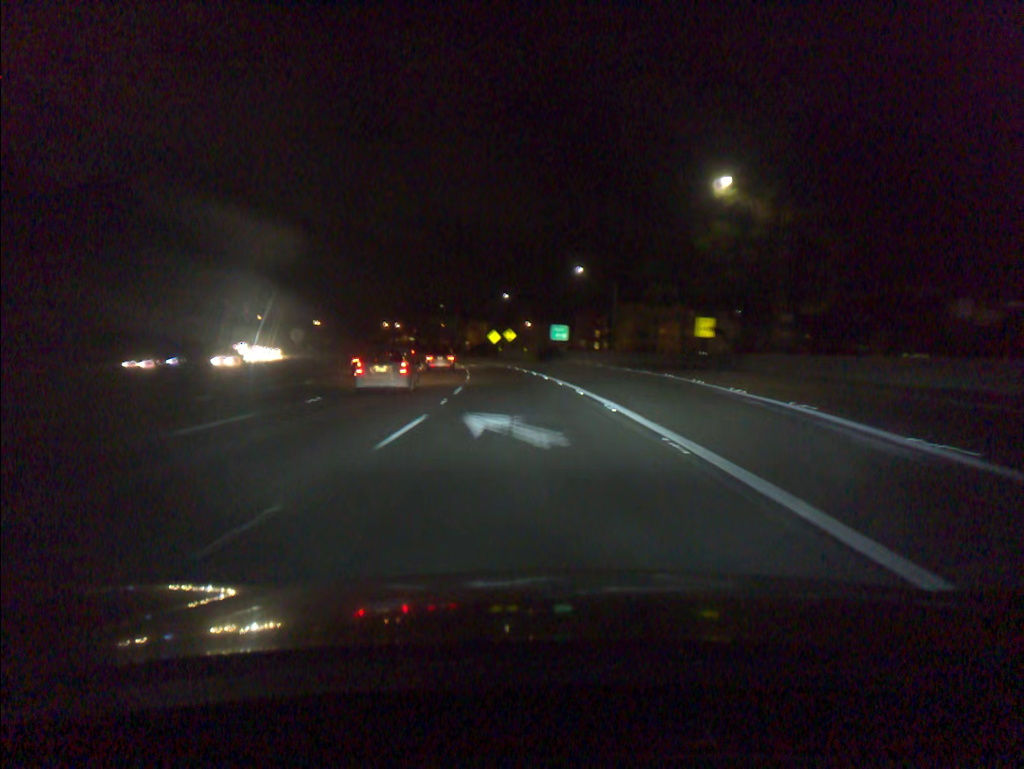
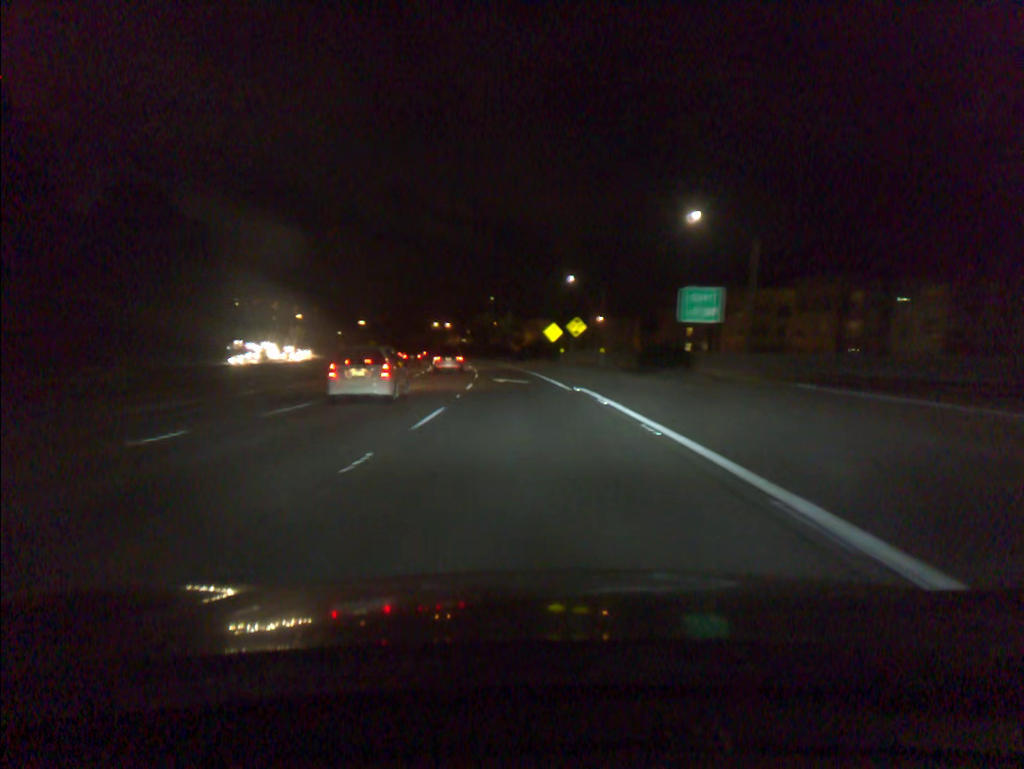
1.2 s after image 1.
(-1.7, +40.2) m; -5°
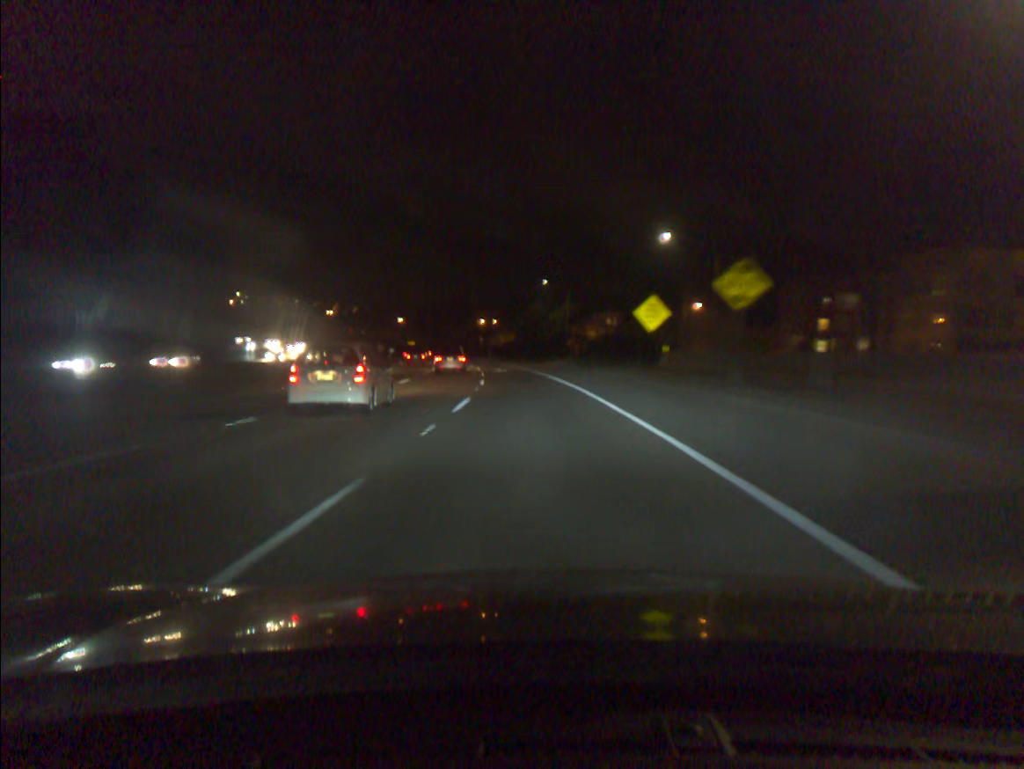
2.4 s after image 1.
(-1.5, +40.2) m; -4°
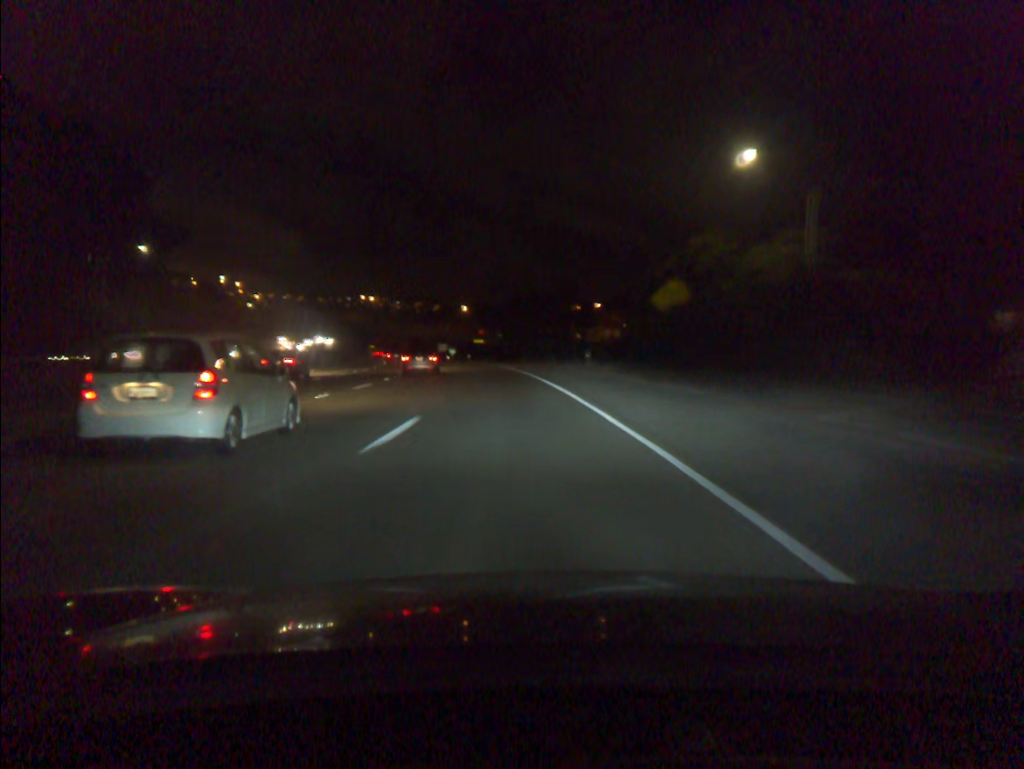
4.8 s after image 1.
(-4.9, +79.6) m; -7°
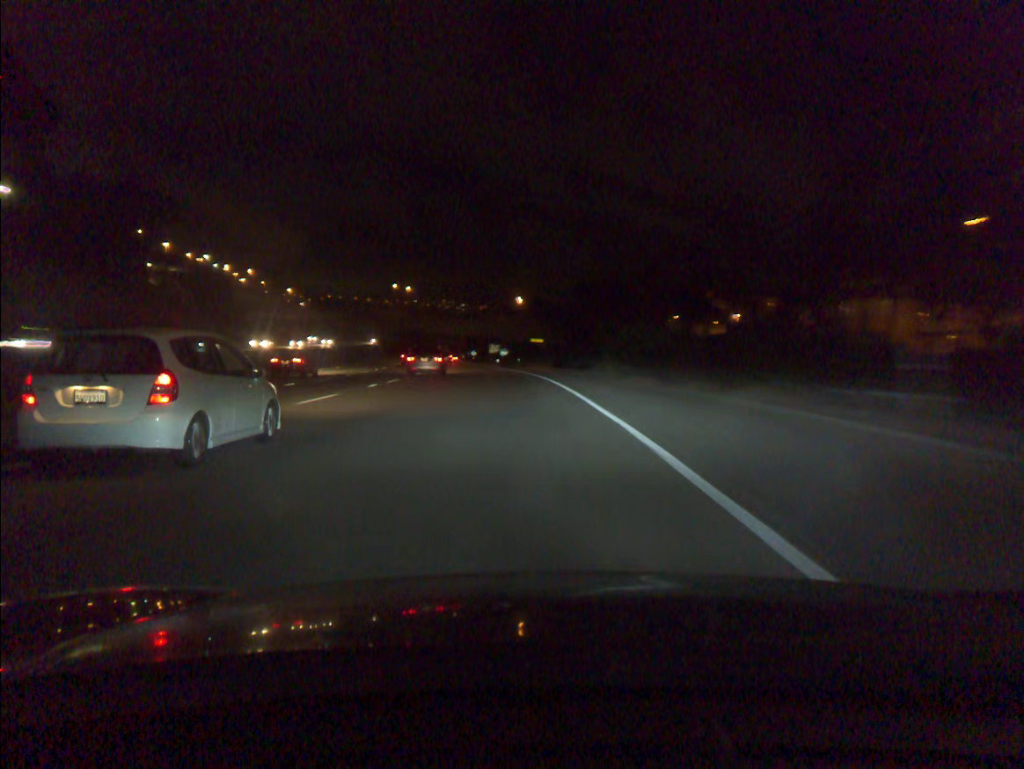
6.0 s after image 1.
(-1.6, +37.7) m; -5°
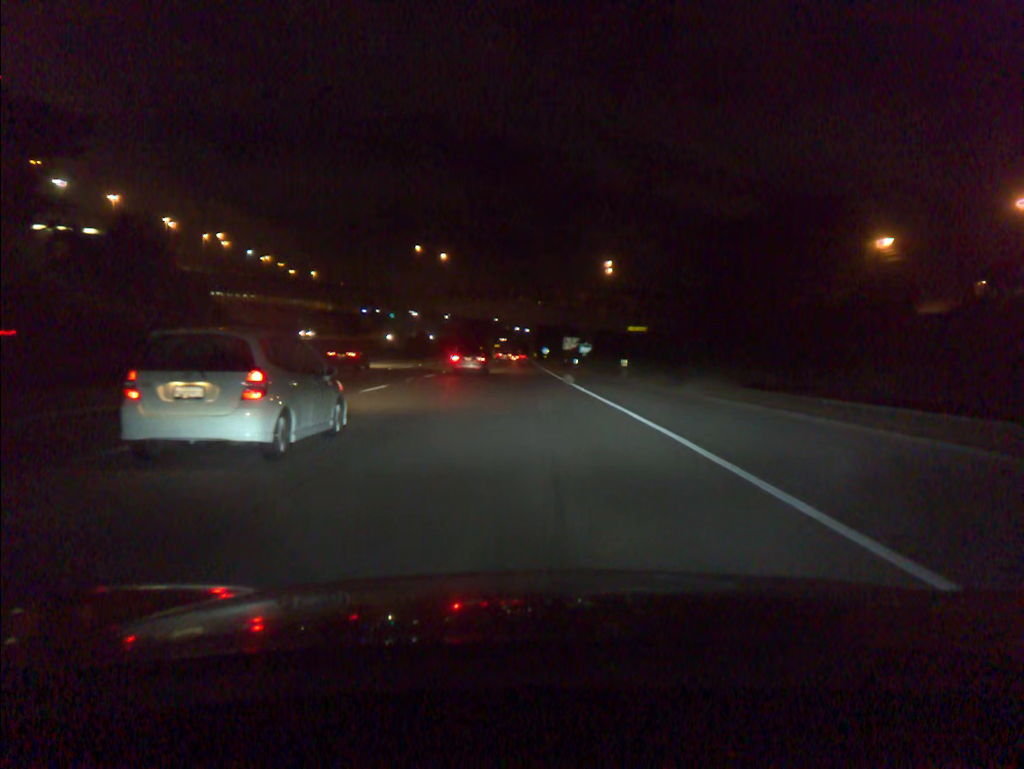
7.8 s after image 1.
(-2.9, +53.9) m; -6°
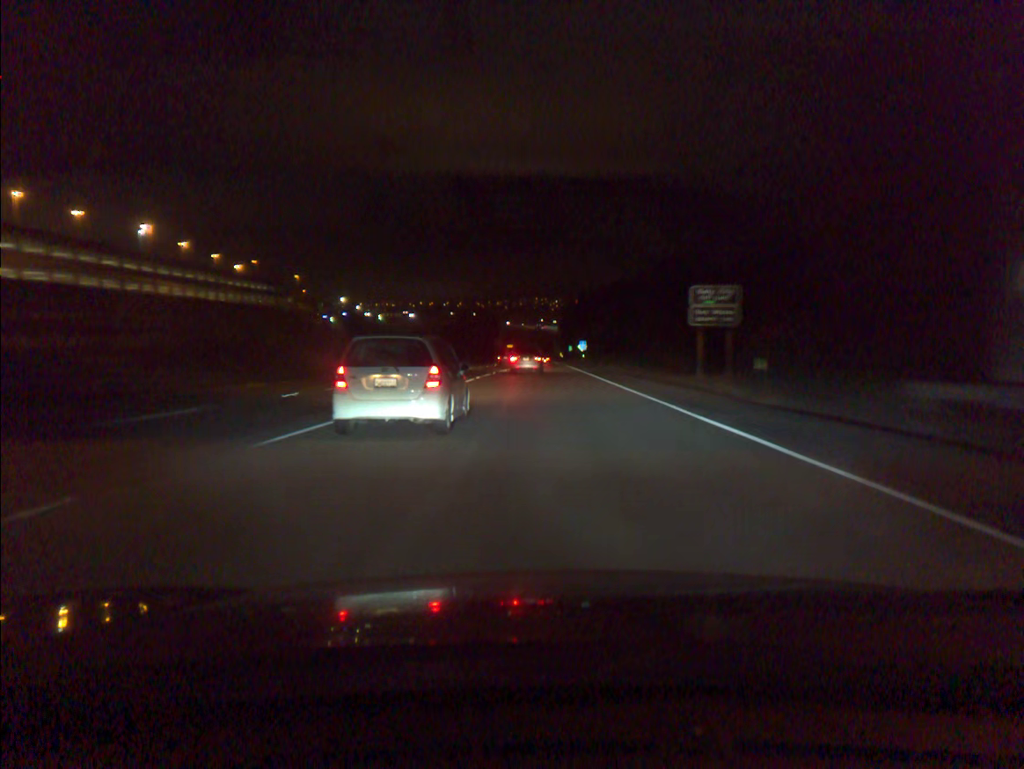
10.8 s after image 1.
(-2.6, +87.0) m; -1°
